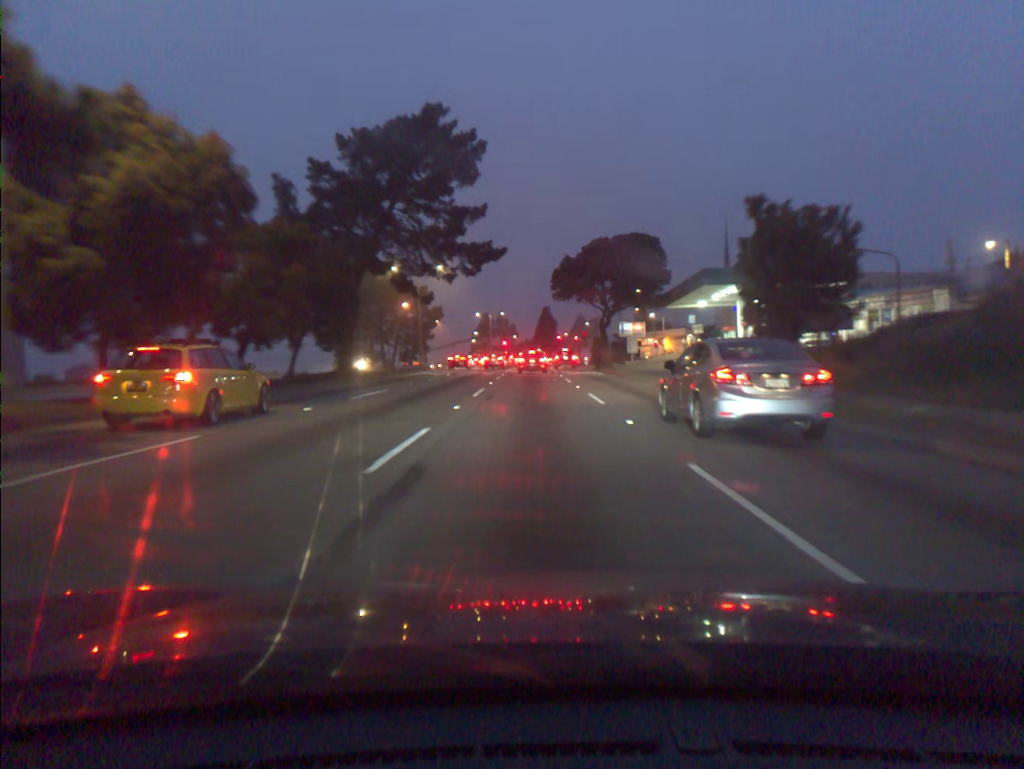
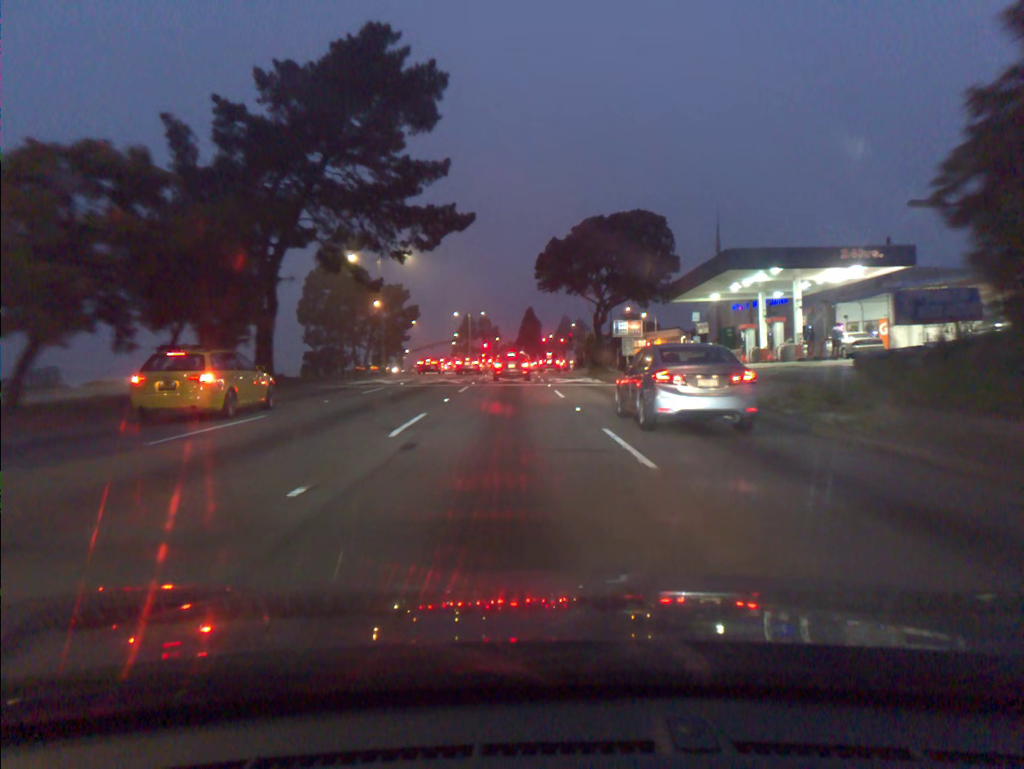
(+0.1, +10.3) m; +1°
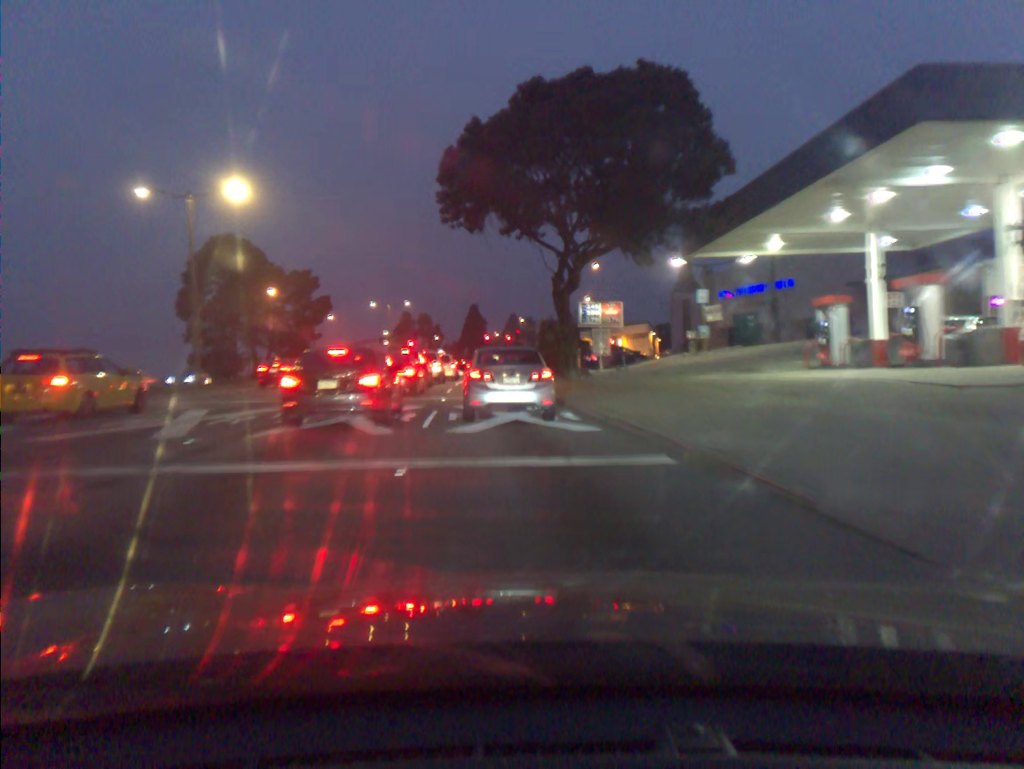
(+1.1, +24.5) m; +3°
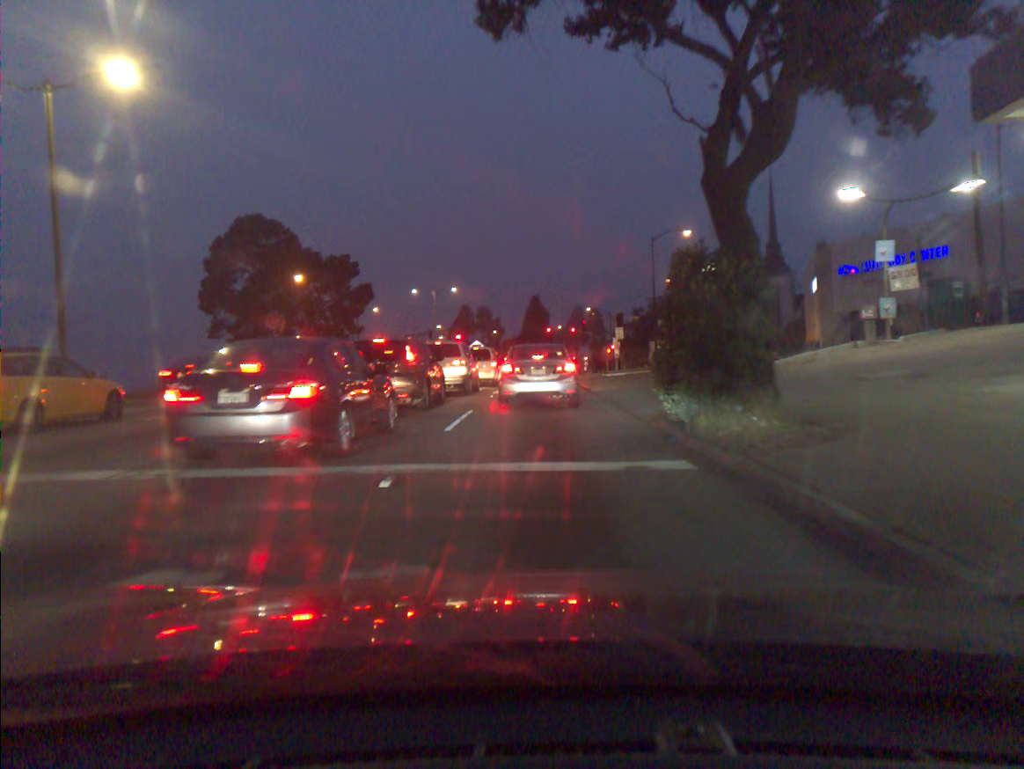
(-0.8, +15.9) m; -4°
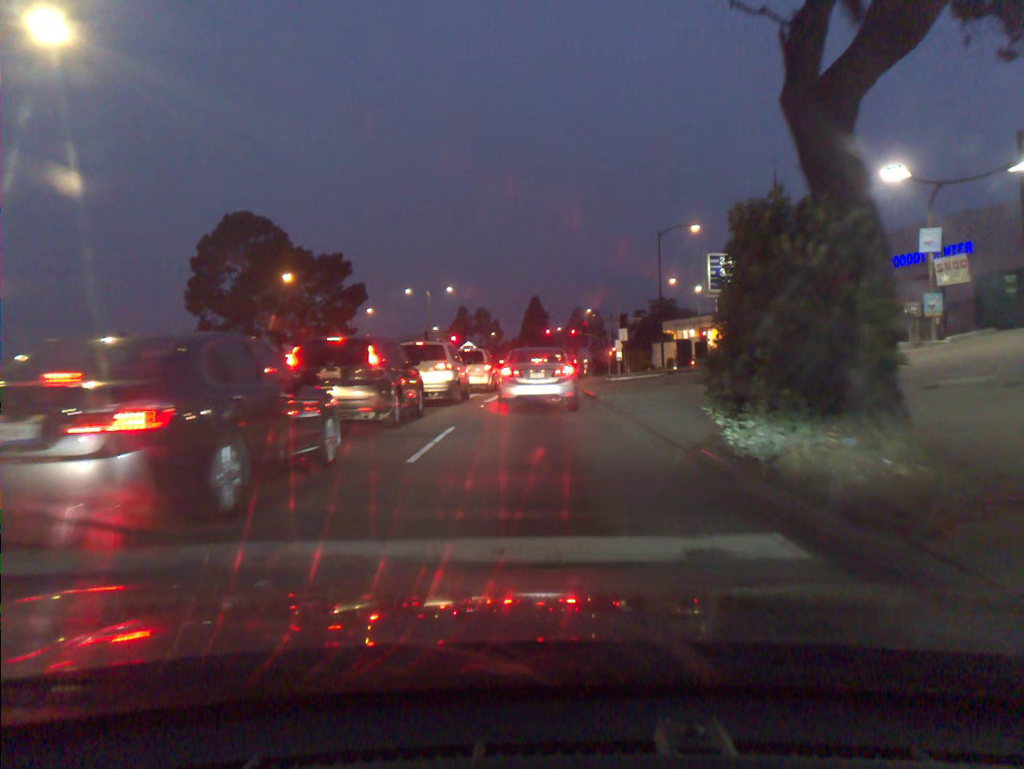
(0.0, +3.4) m; 0°
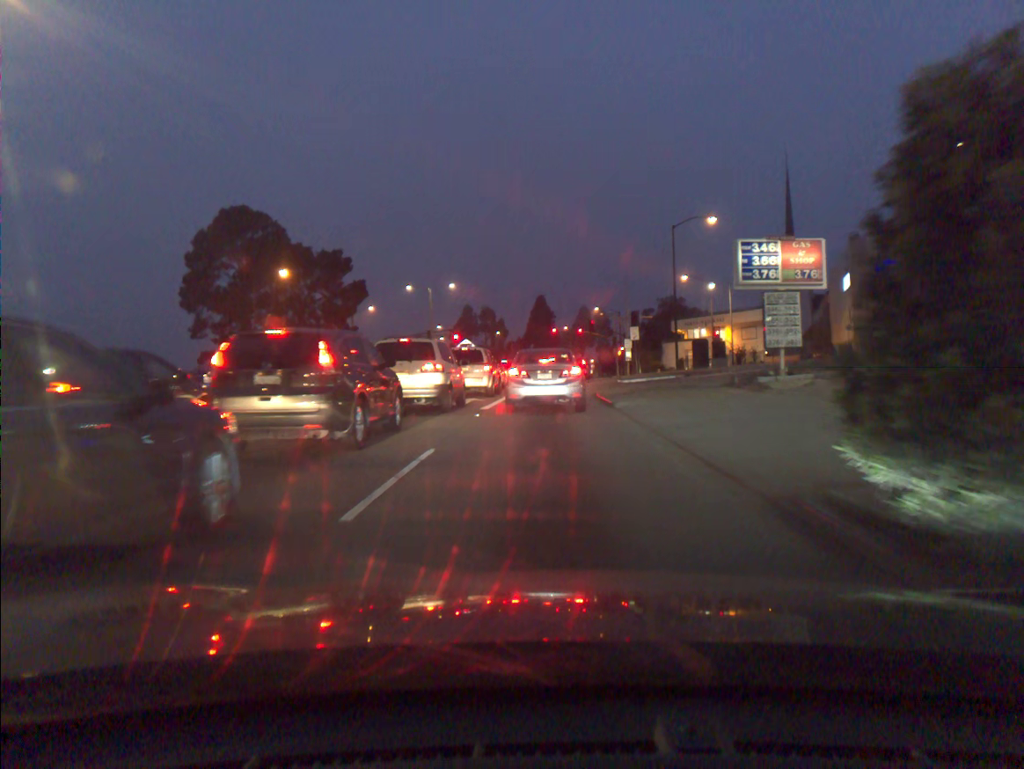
(0.0, +3.2) m; -1°
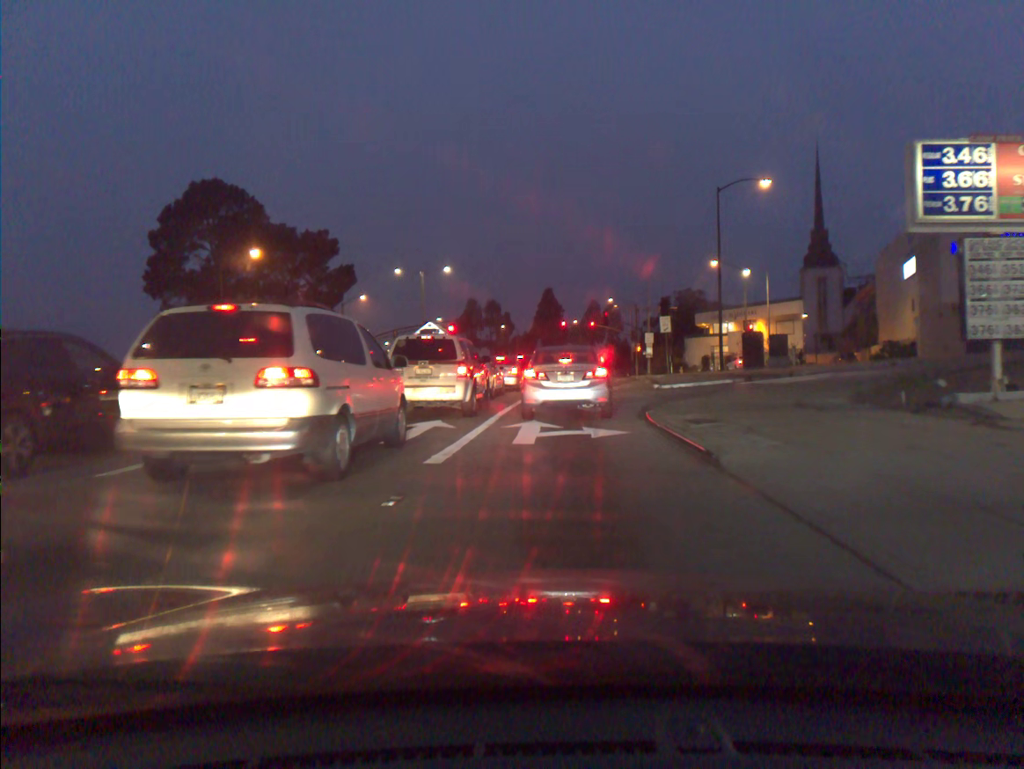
(0.0, +10.4) m; 0°
